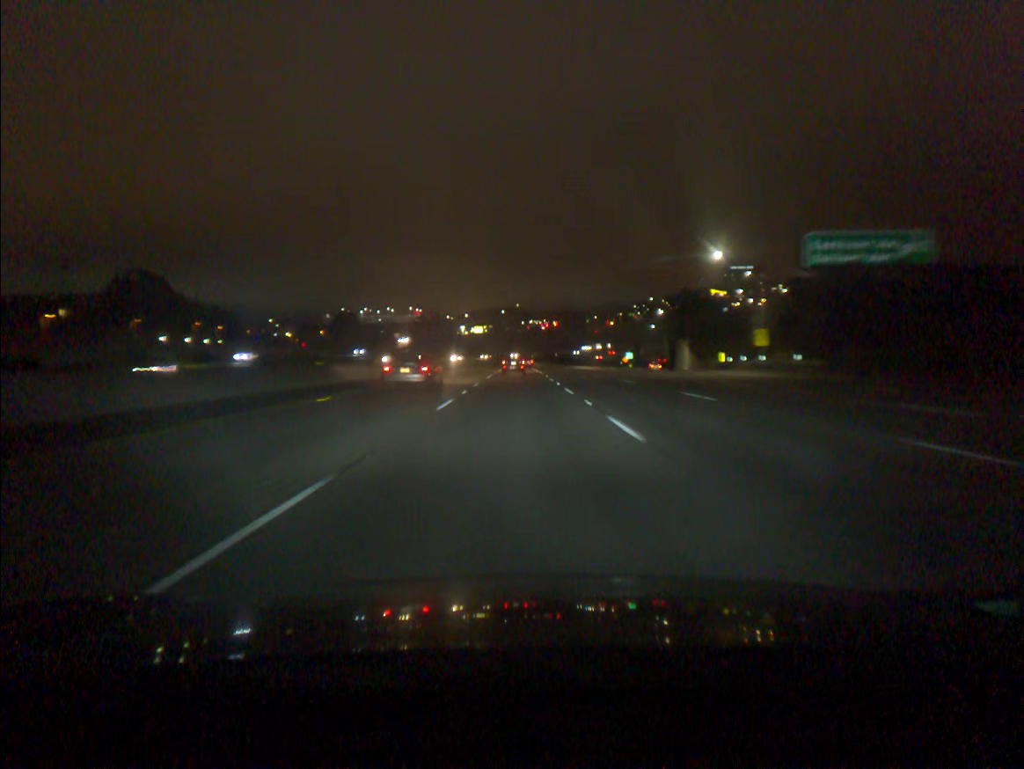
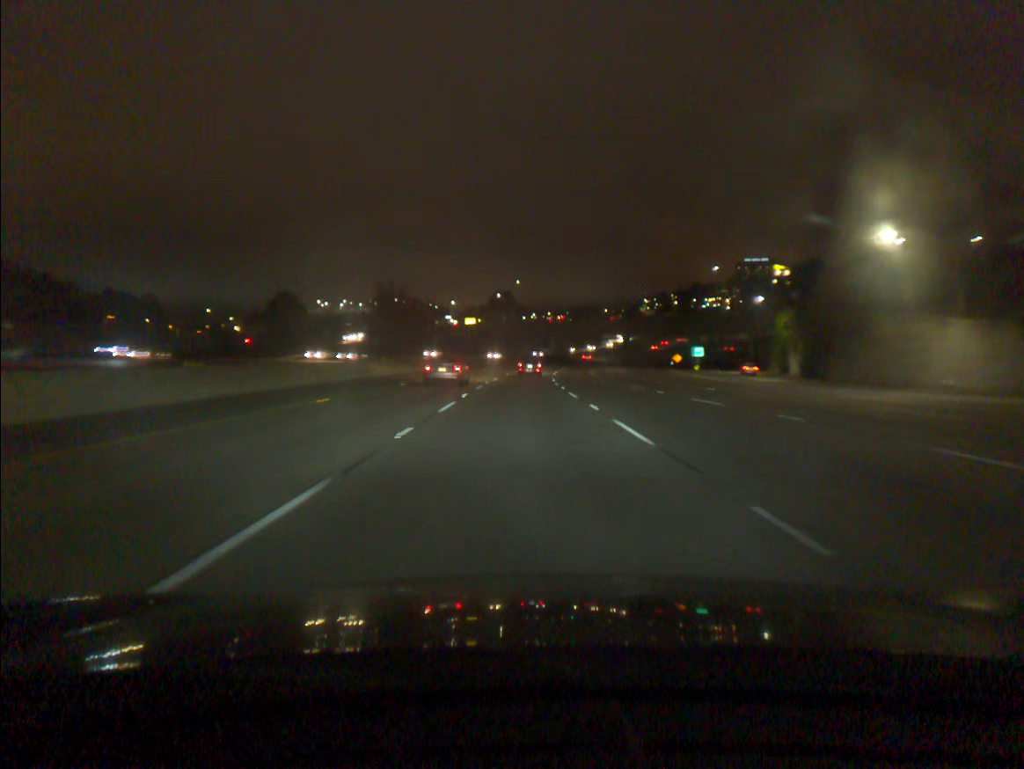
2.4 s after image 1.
(-0.2, +73.4) m; 0°
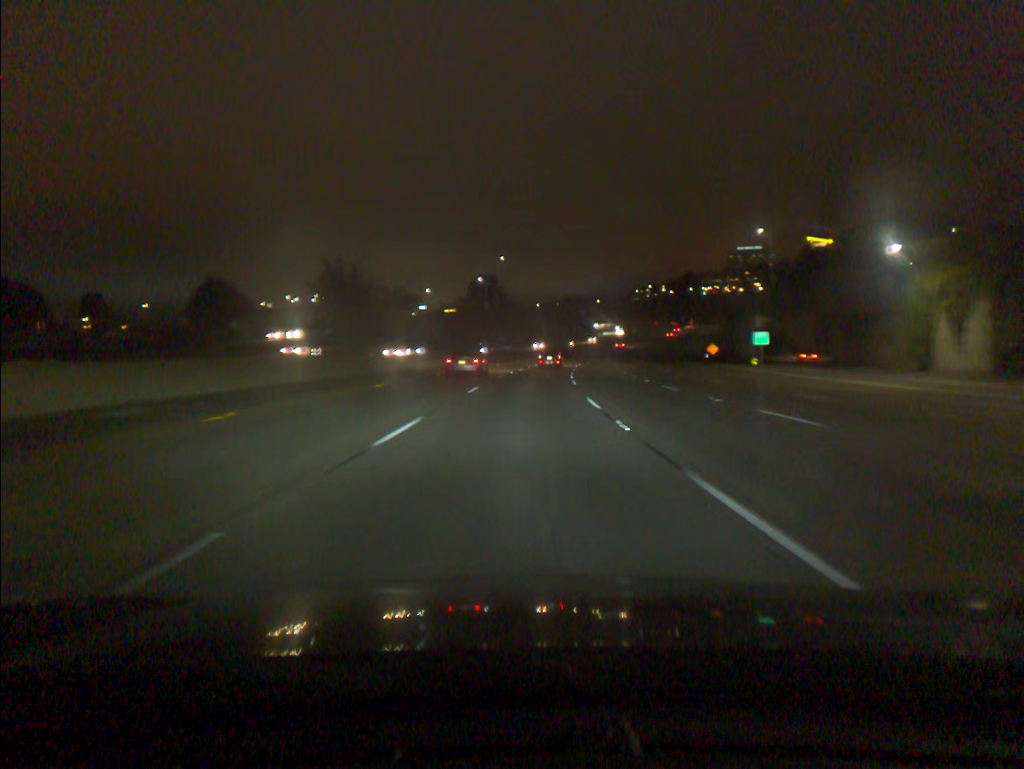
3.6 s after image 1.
(+0.2, +36.7) m; +1°
